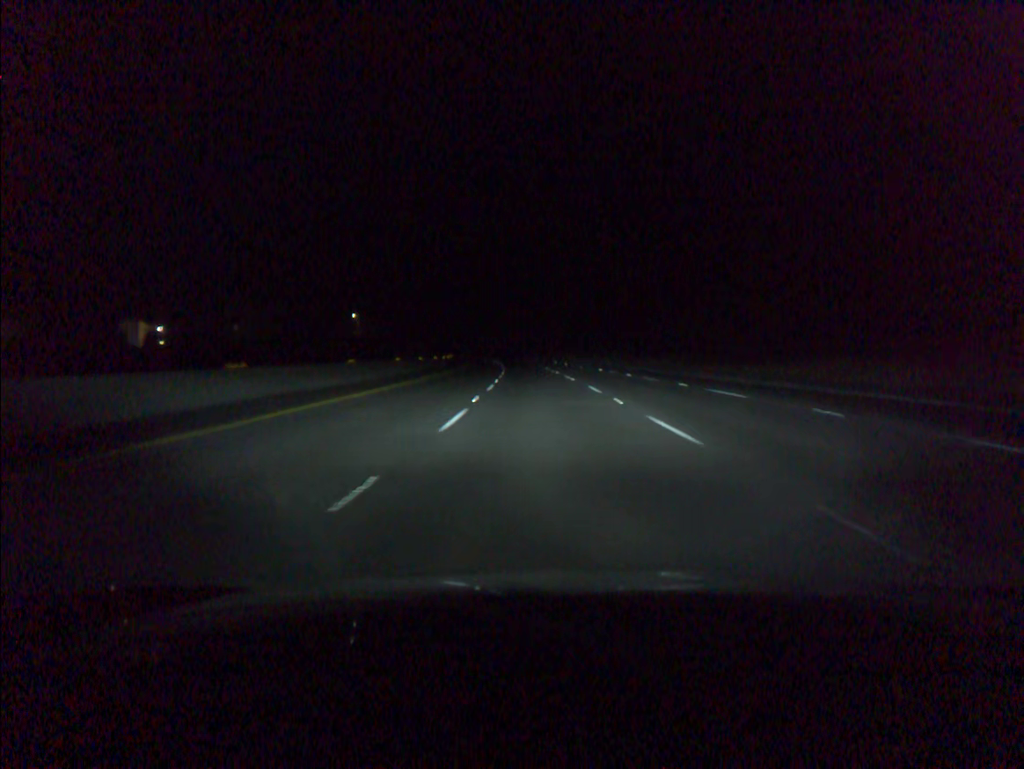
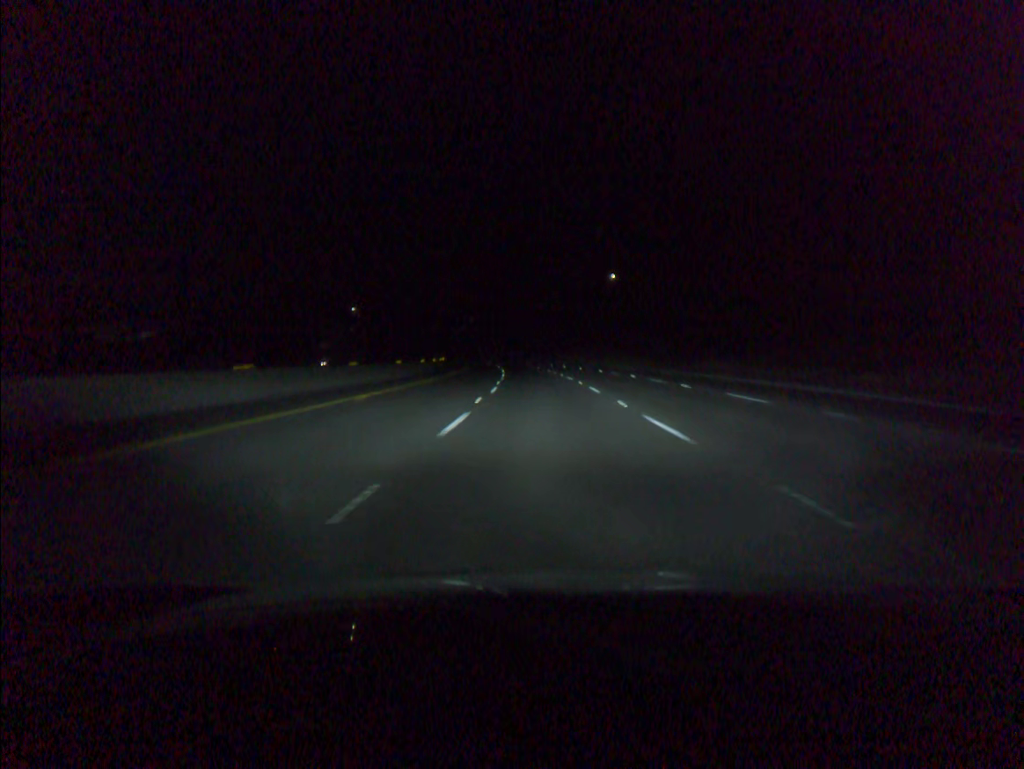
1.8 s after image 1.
(-1.4, +58.5) m; -3°
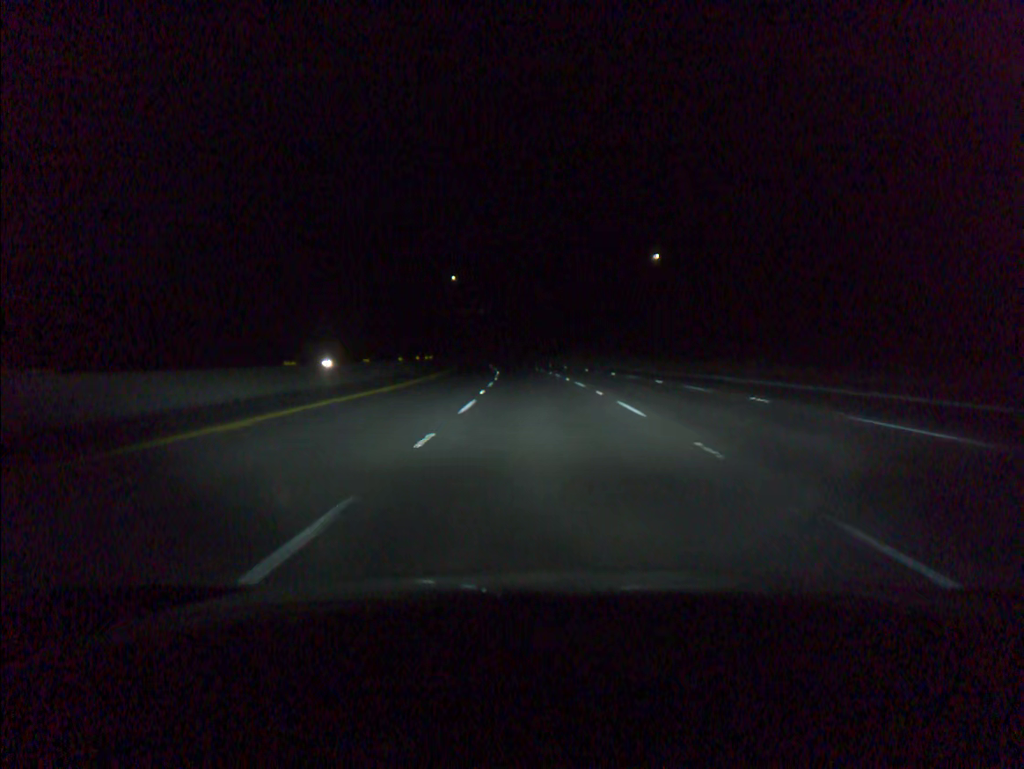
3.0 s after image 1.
(-0.5, +39.1) m; -2°
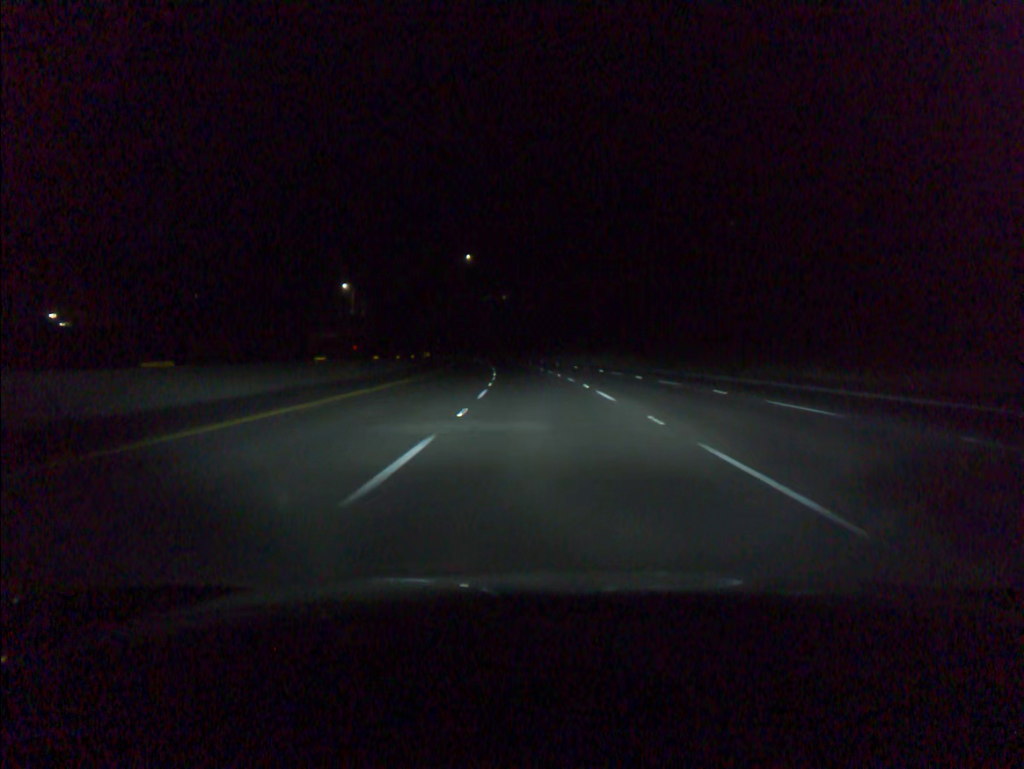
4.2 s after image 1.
(-0.7, +39.1) m; -2°
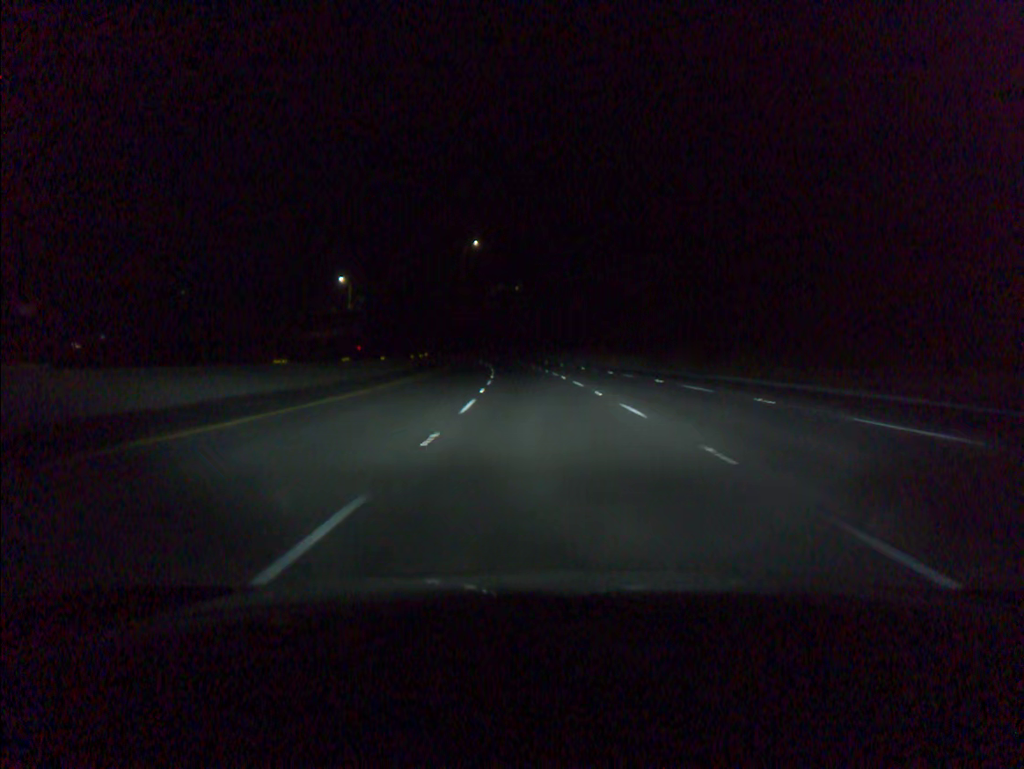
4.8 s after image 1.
(-0.2, +19.6) m; -1°
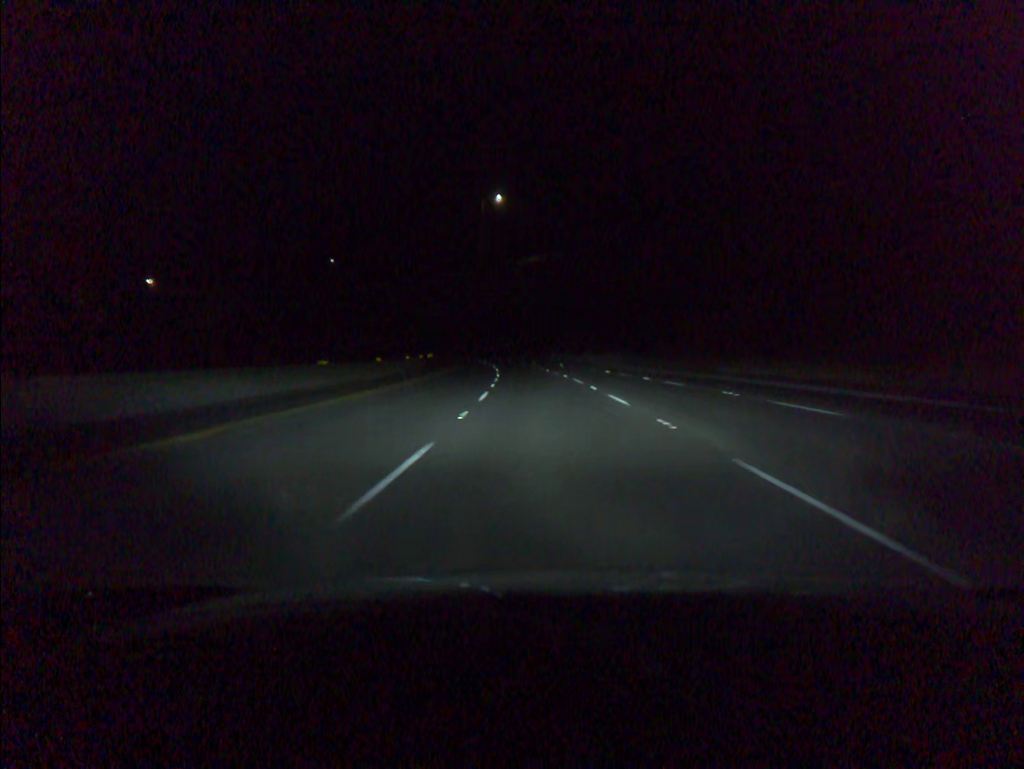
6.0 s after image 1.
(-1.0, +39.2) m; -3°
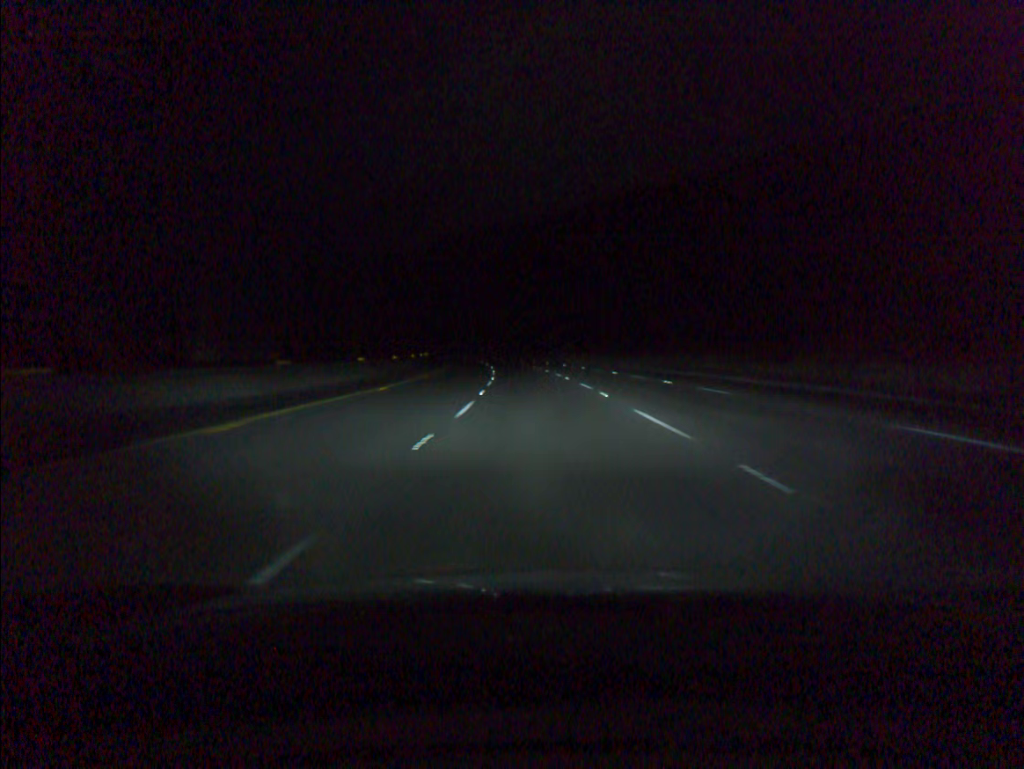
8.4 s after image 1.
(-3.4, +78.4) m; -5°
